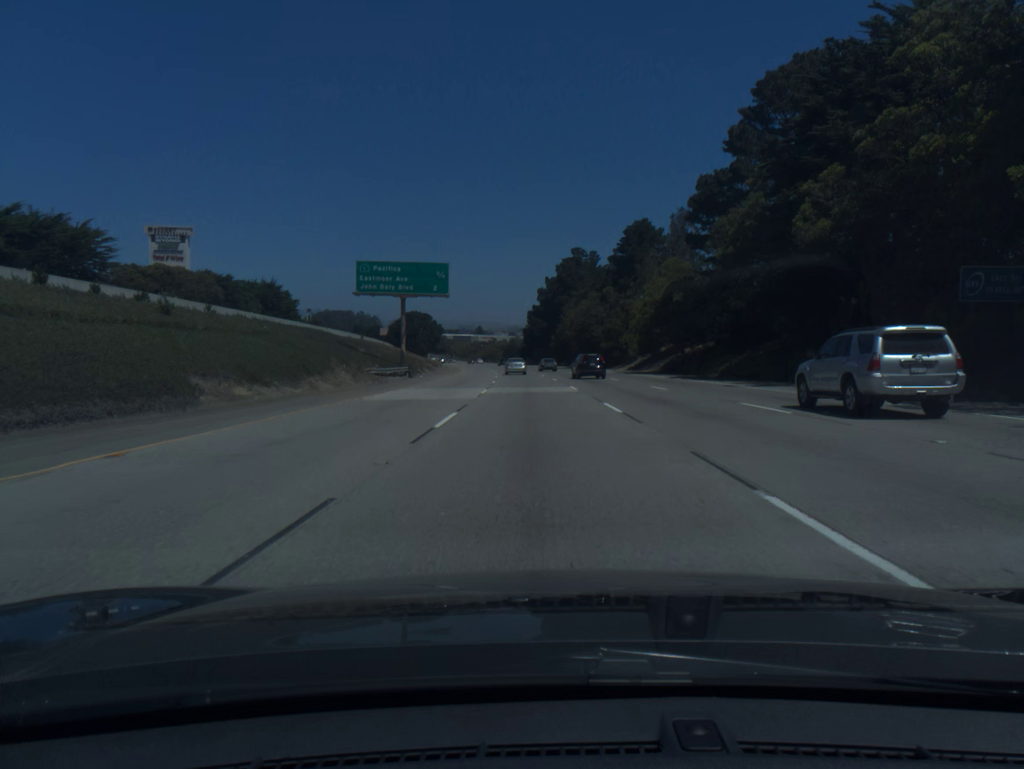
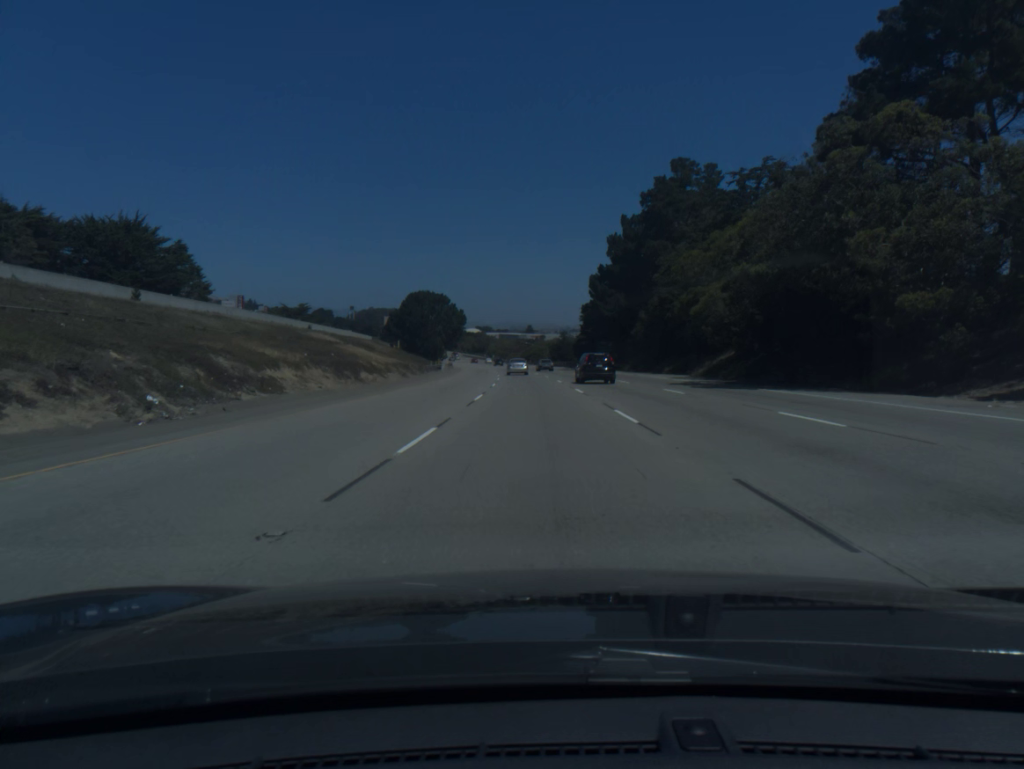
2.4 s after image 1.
(-2.5, +75.7) m; -4°
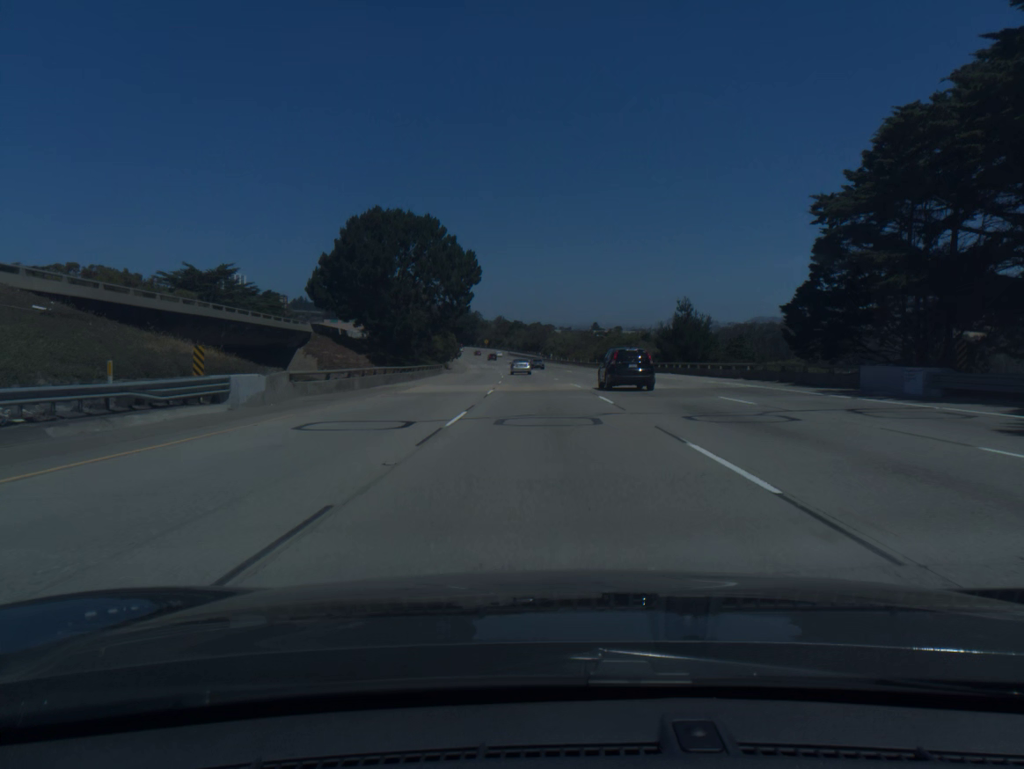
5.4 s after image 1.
(-3.8, +95.5) m; -4°
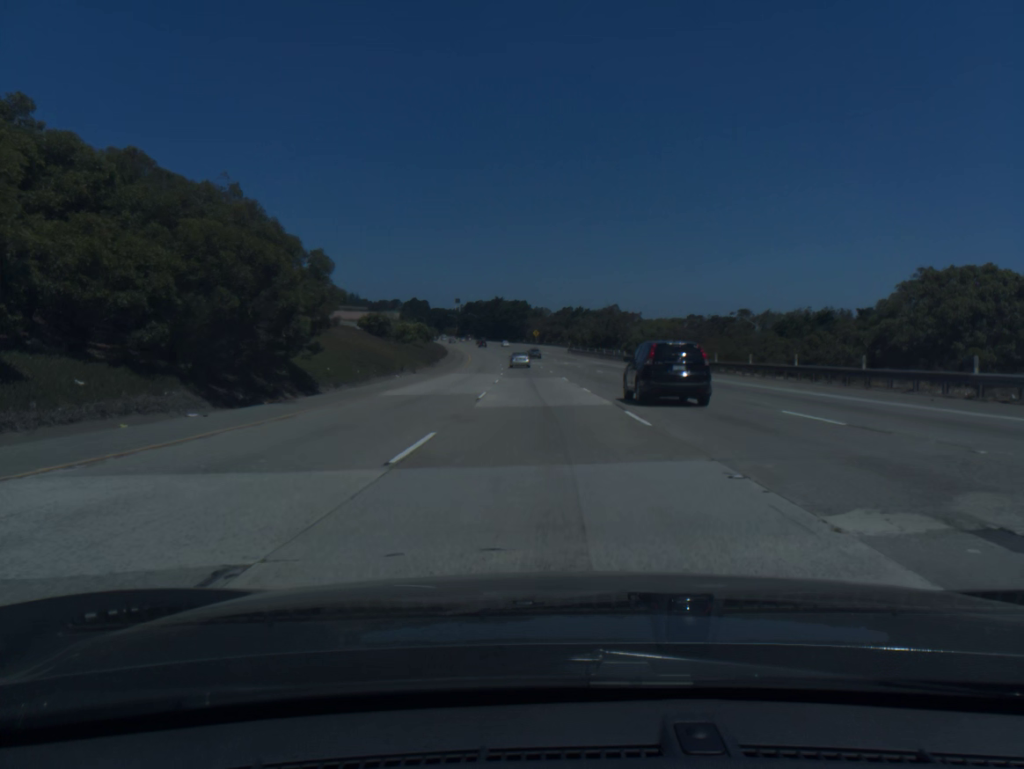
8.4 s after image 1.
(-3.5, +96.1) m; -5°
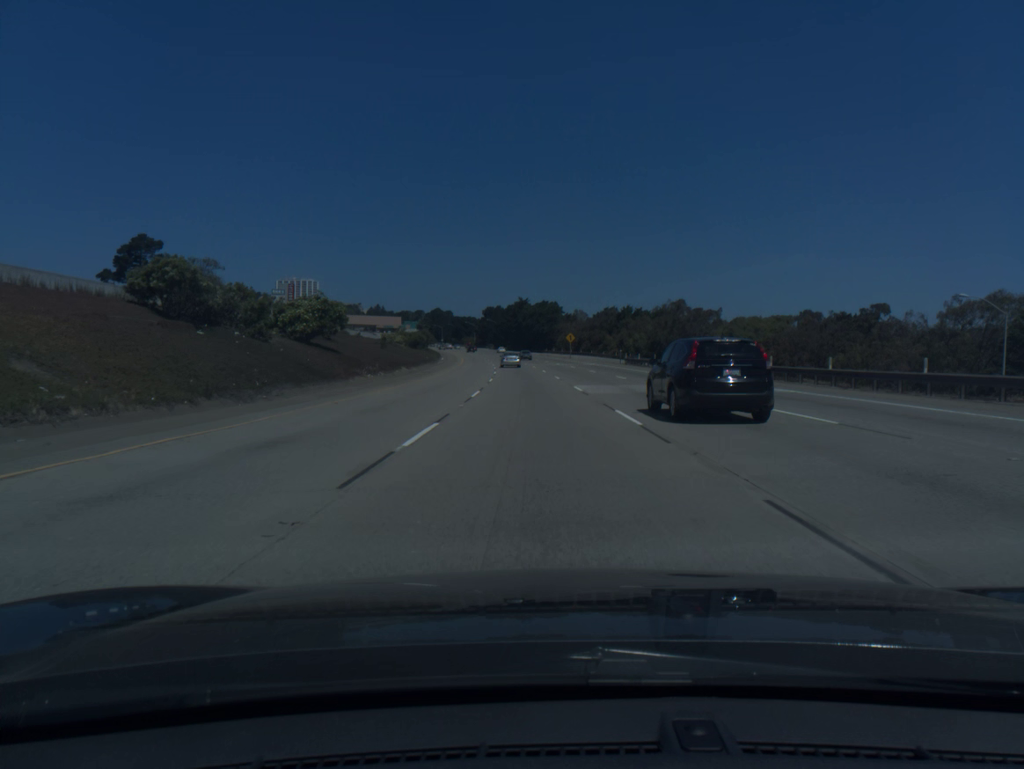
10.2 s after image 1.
(-1.3, +58.1) m; -2°
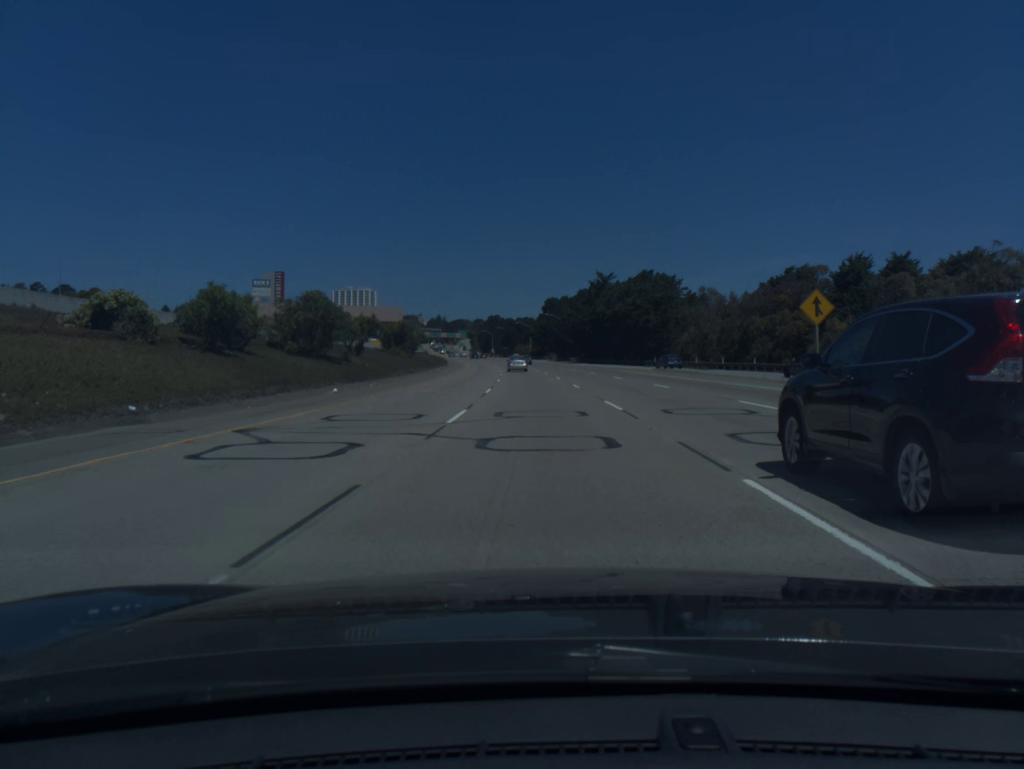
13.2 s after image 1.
(-4.3, +97.7) m; -5°
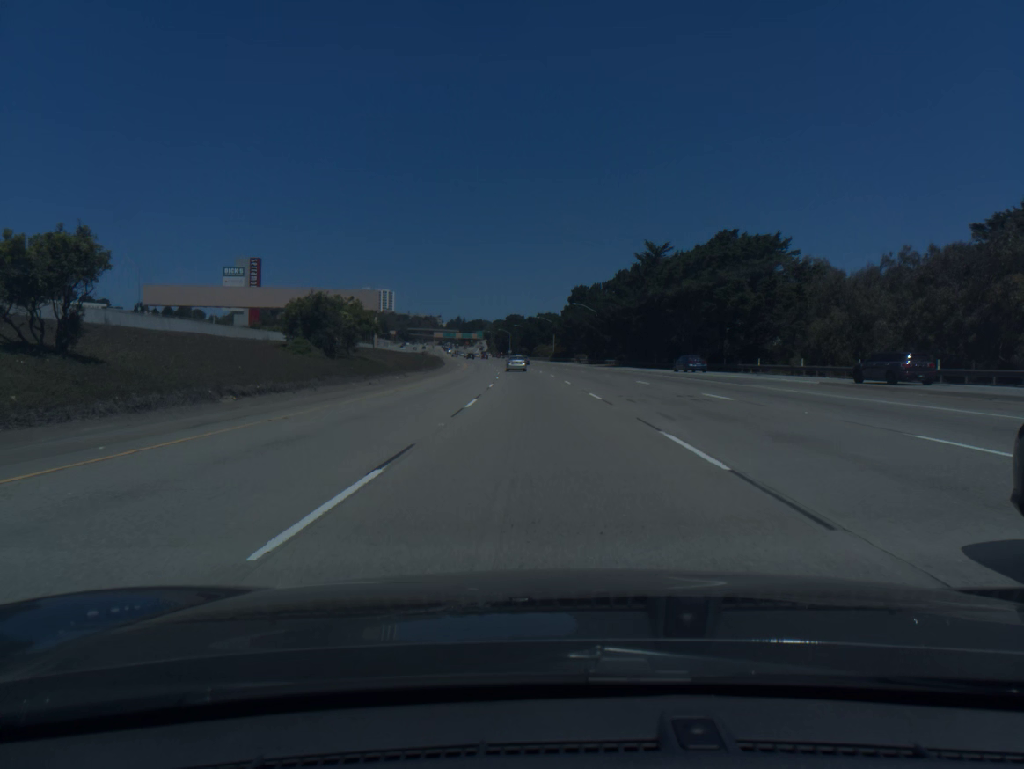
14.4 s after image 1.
(-0.6, +39.2) m; -2°
